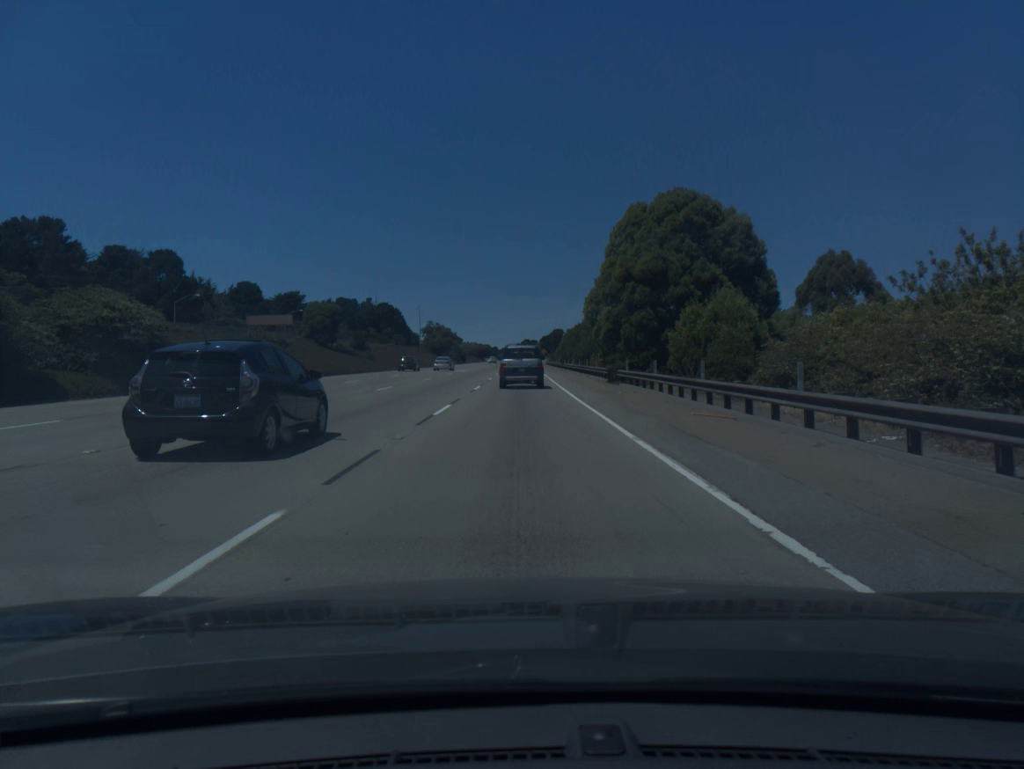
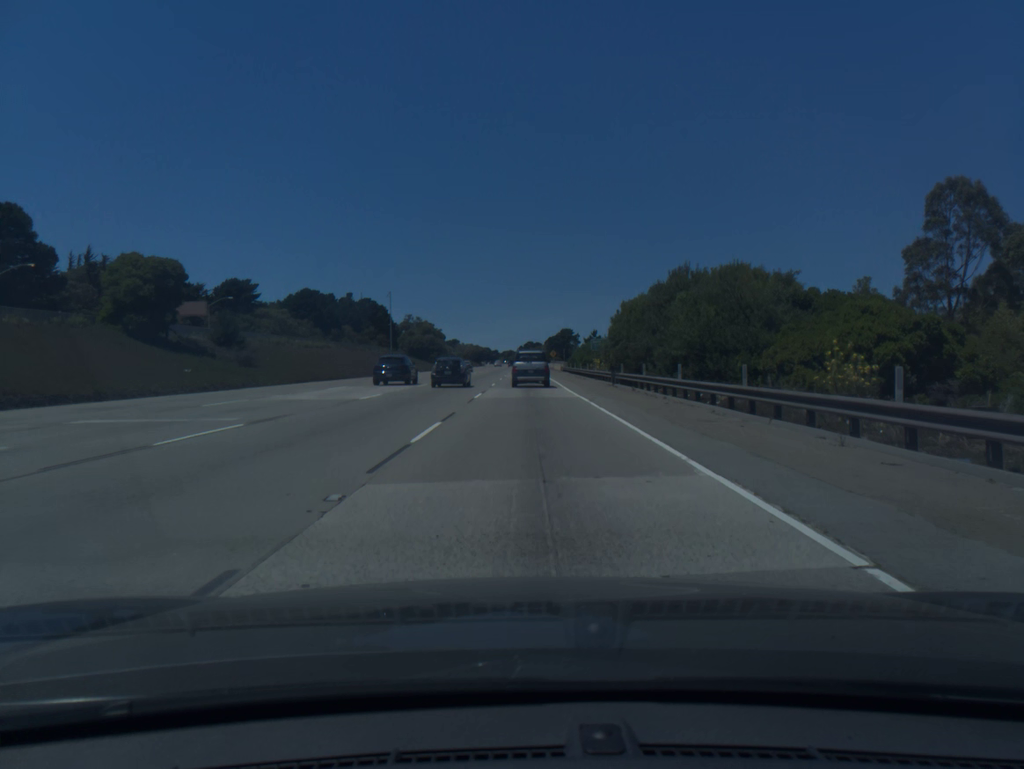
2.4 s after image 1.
(-0.2, +48.9) m; 0°
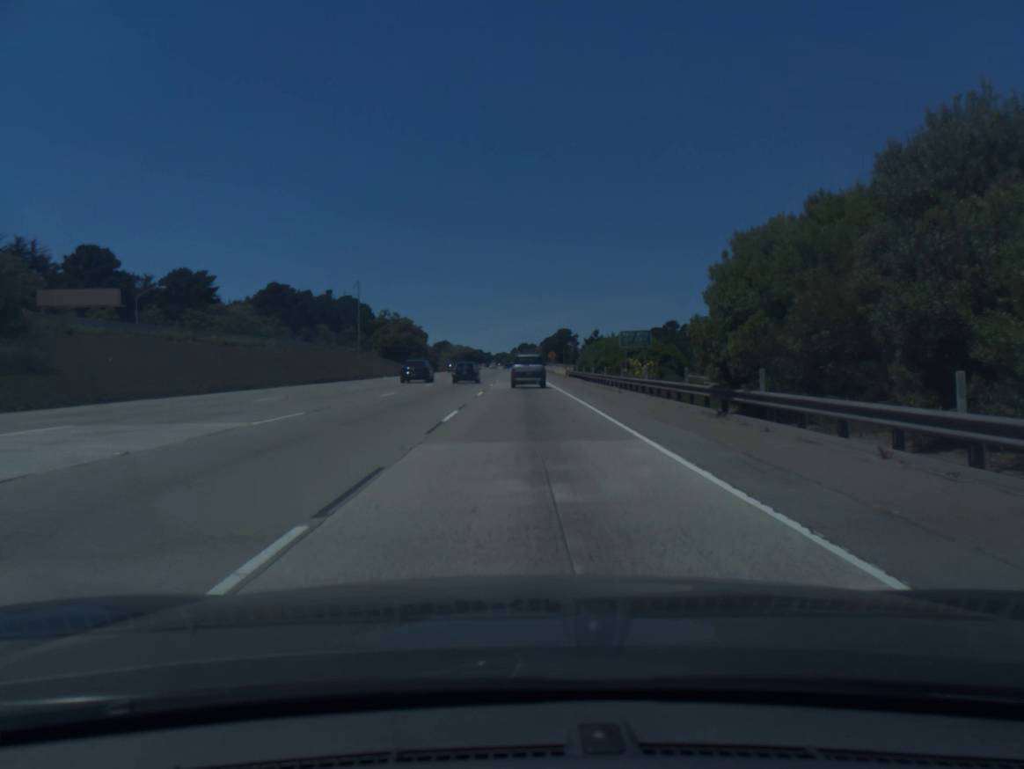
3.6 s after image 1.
(+0.1, +24.4) m; +1°
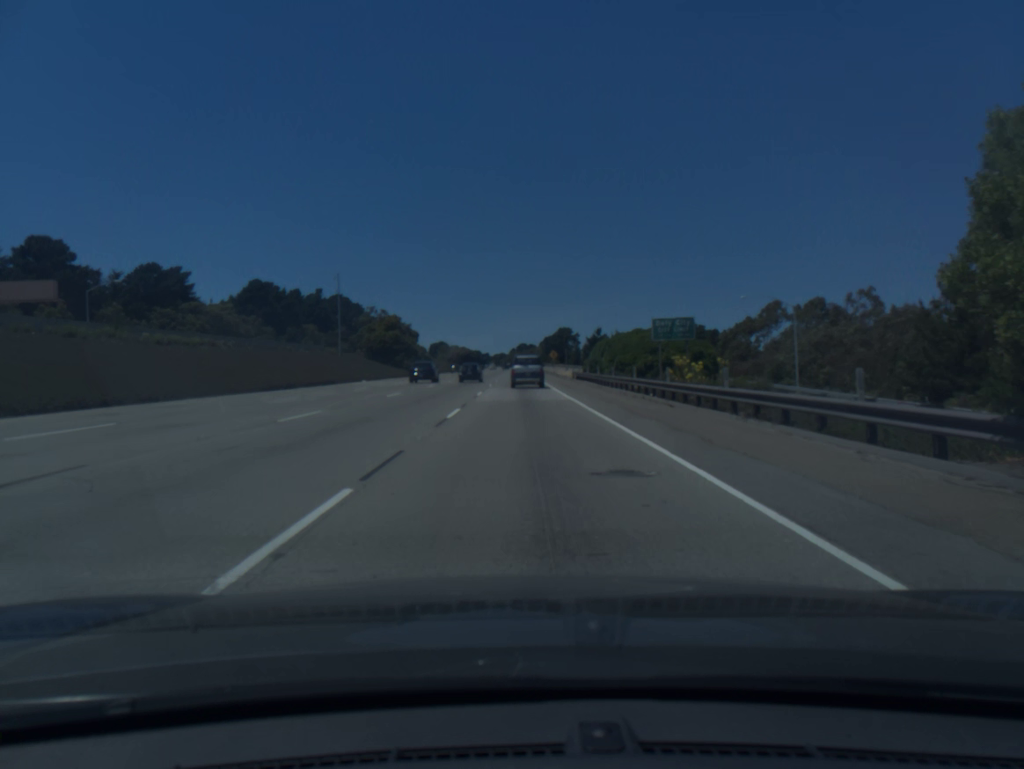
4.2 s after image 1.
(0.0, +12.6) m; 0°
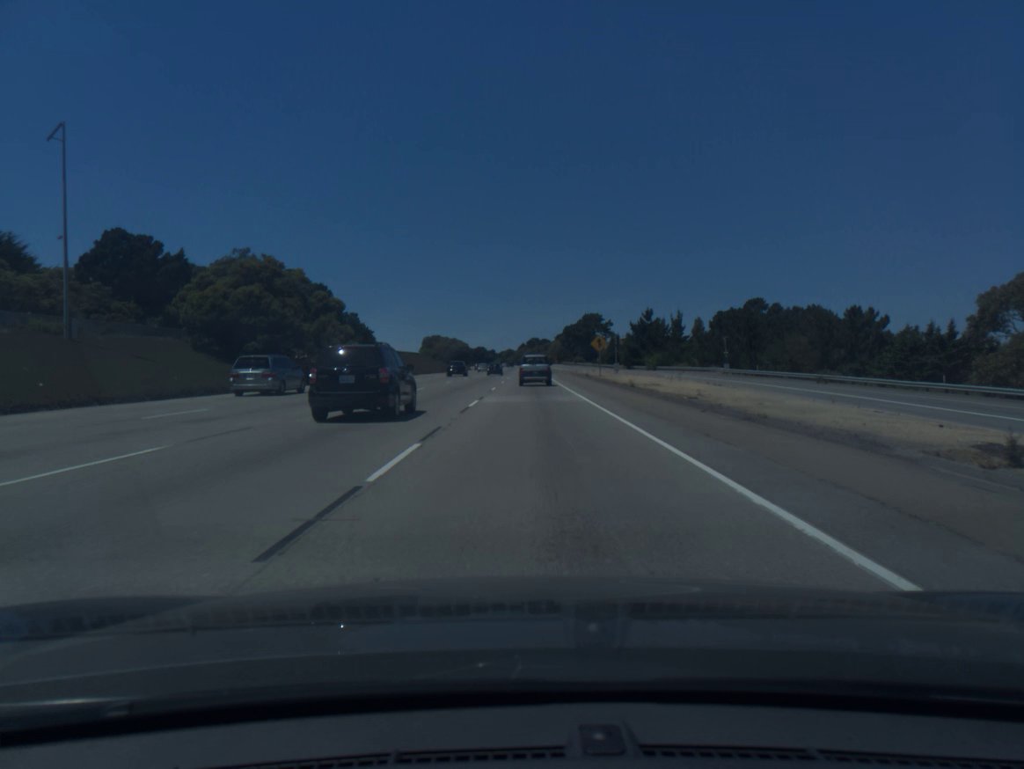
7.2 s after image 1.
(-0.2, +68.4) m; -1°
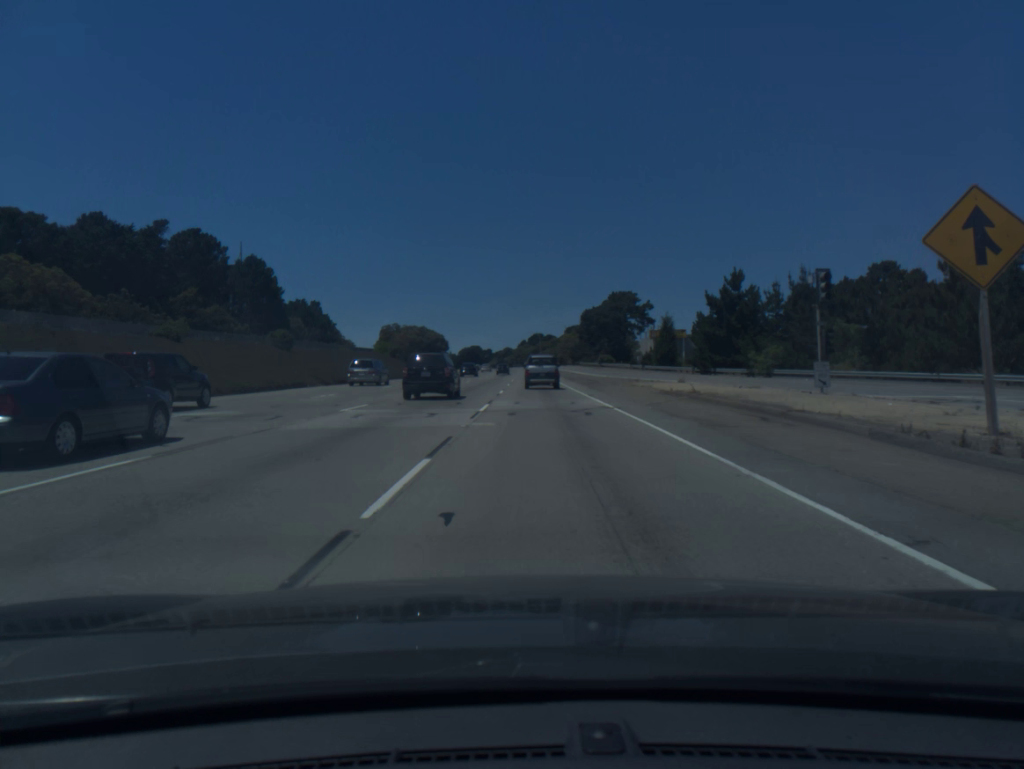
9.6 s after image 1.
(+0.2, +60.2) m; 0°
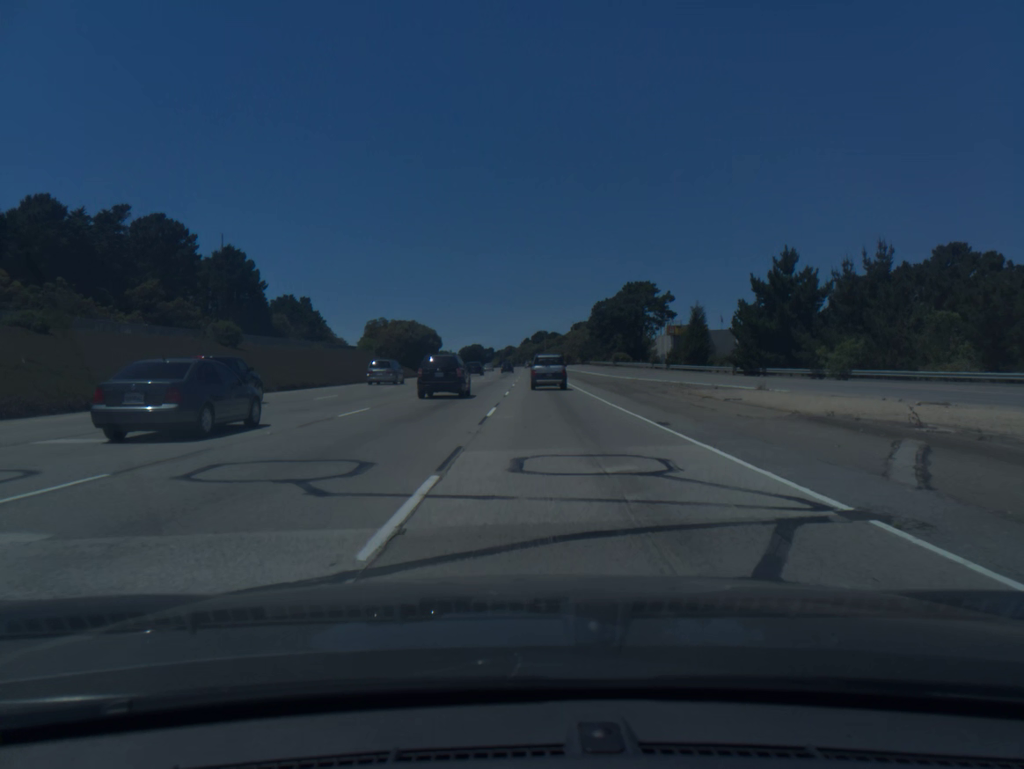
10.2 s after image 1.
(0.0, +15.7) m; 0°
